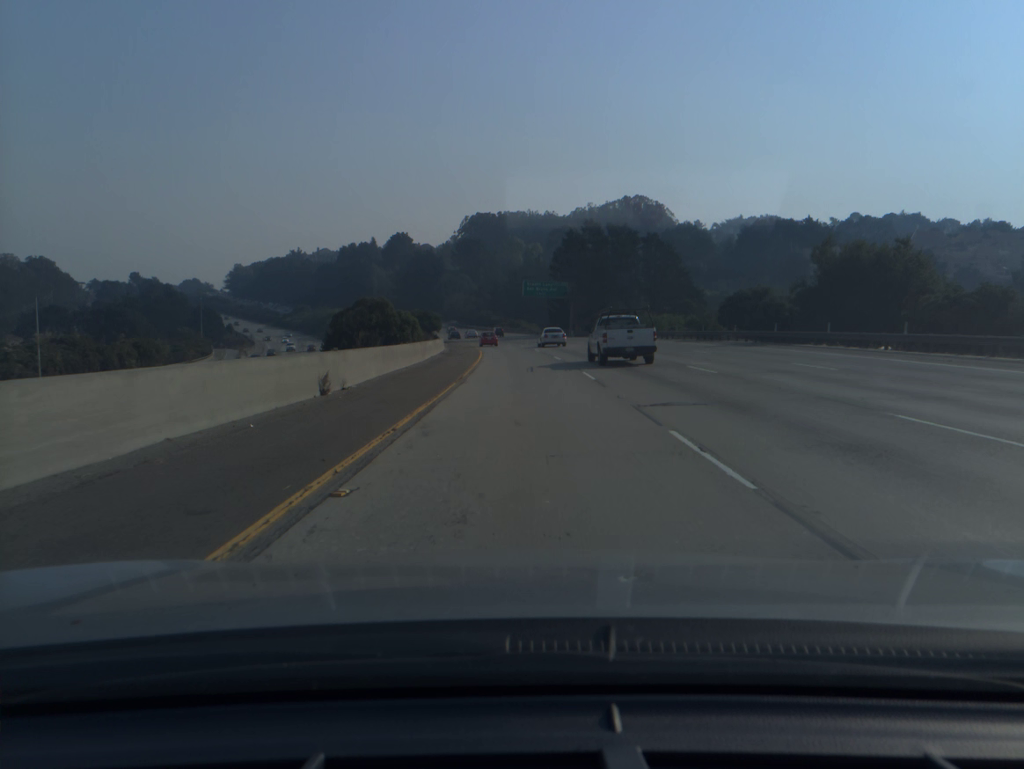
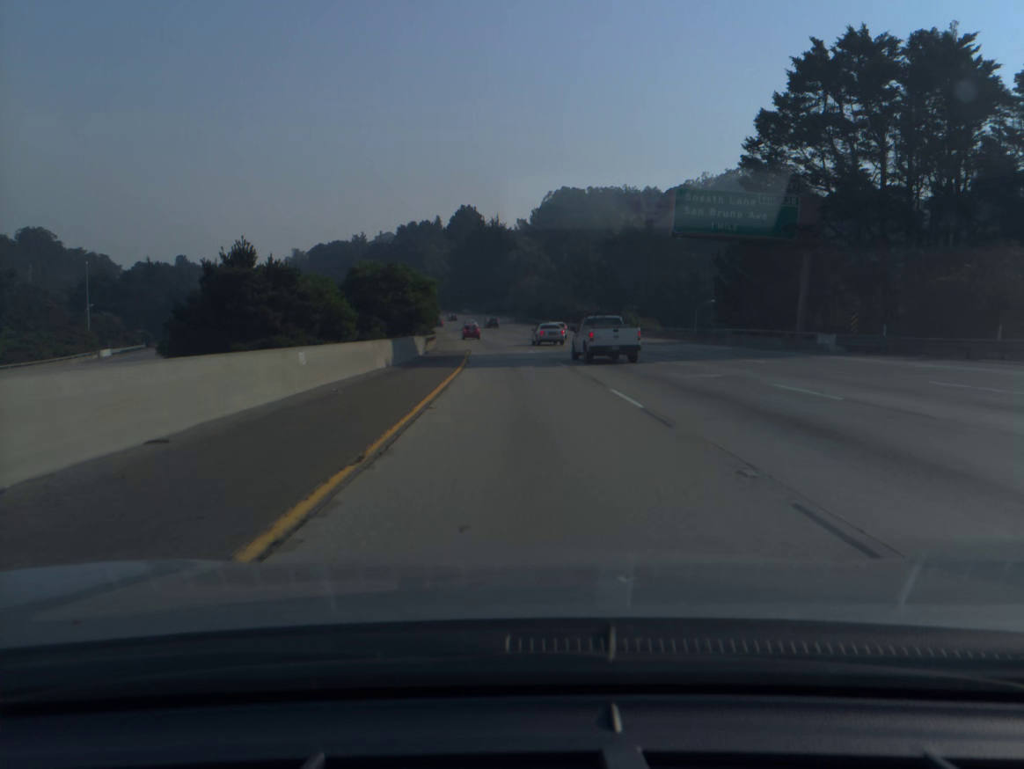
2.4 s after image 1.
(-3.1, +81.0) m; -6°
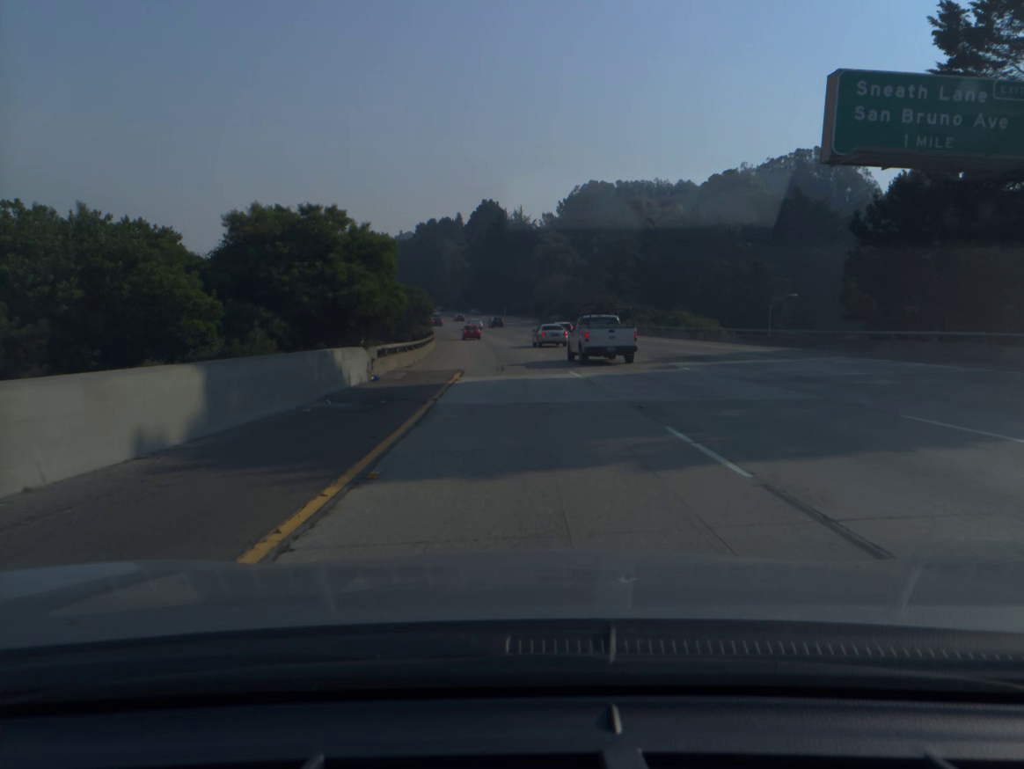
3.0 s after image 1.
(-0.3, +20.3) m; -2°
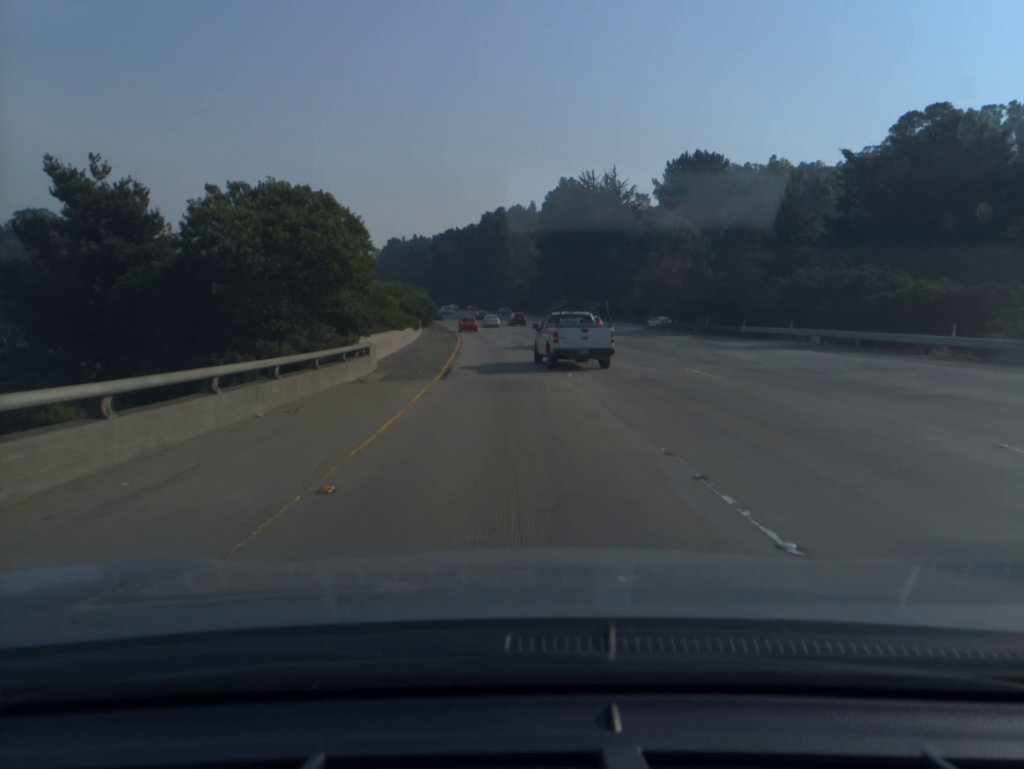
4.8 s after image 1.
(-2.8, +61.0) m; -5°
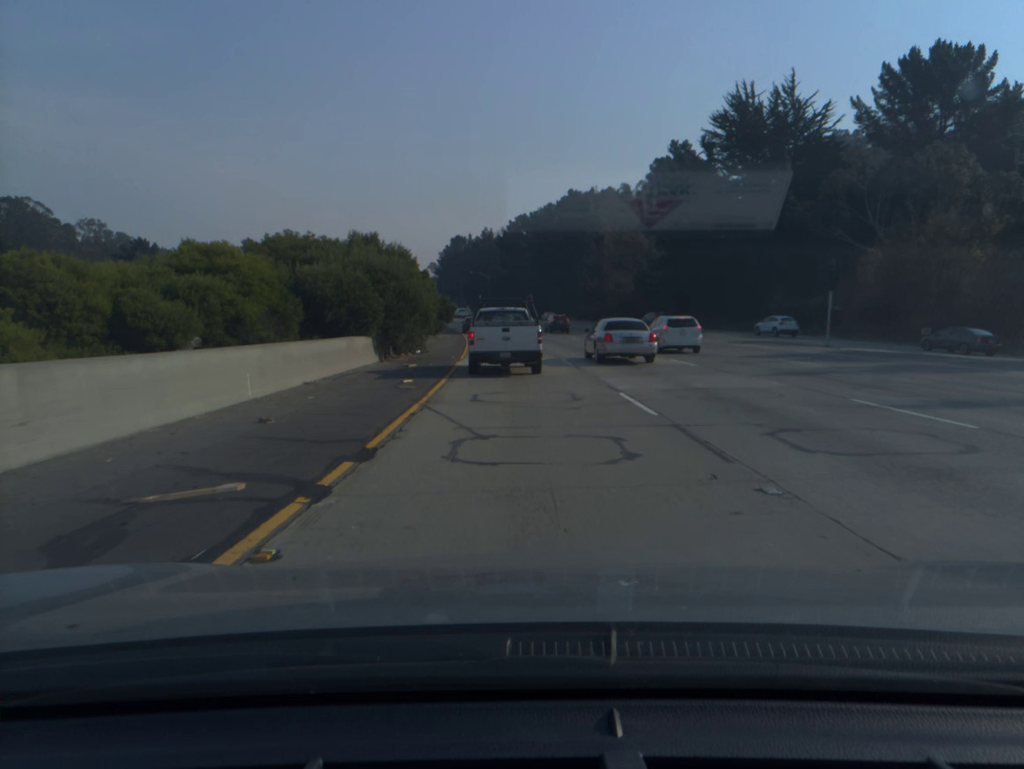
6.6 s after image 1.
(-3.1, +59.0) m; -6°
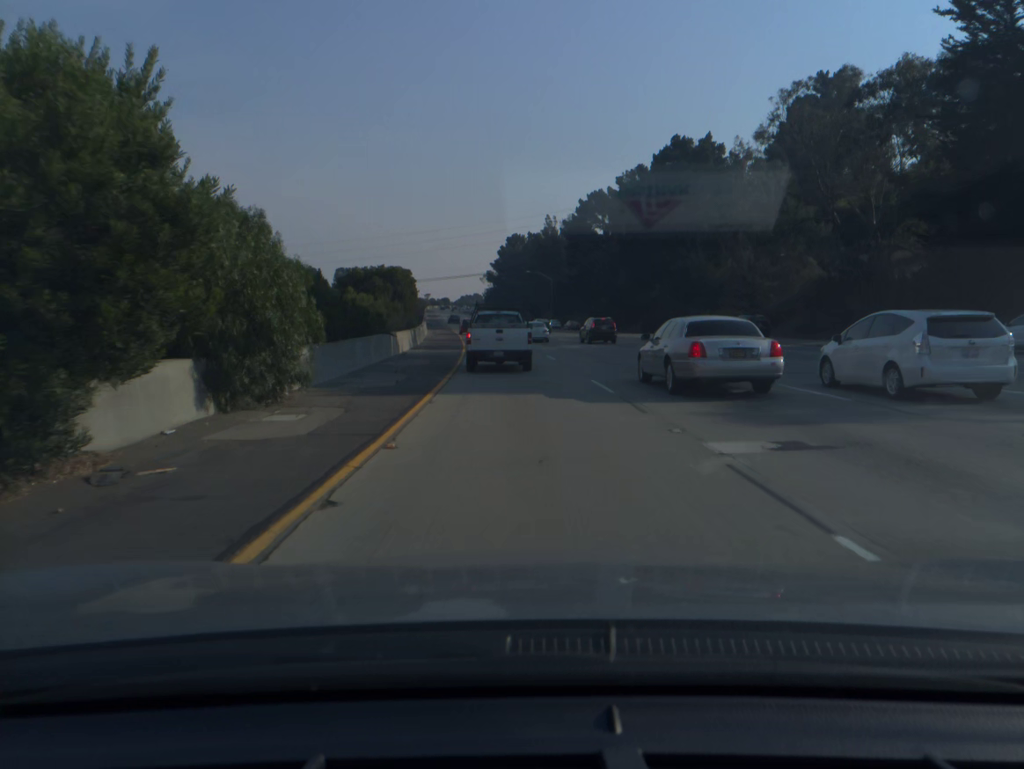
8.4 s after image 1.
(-2.1, +54.1) m; -5°
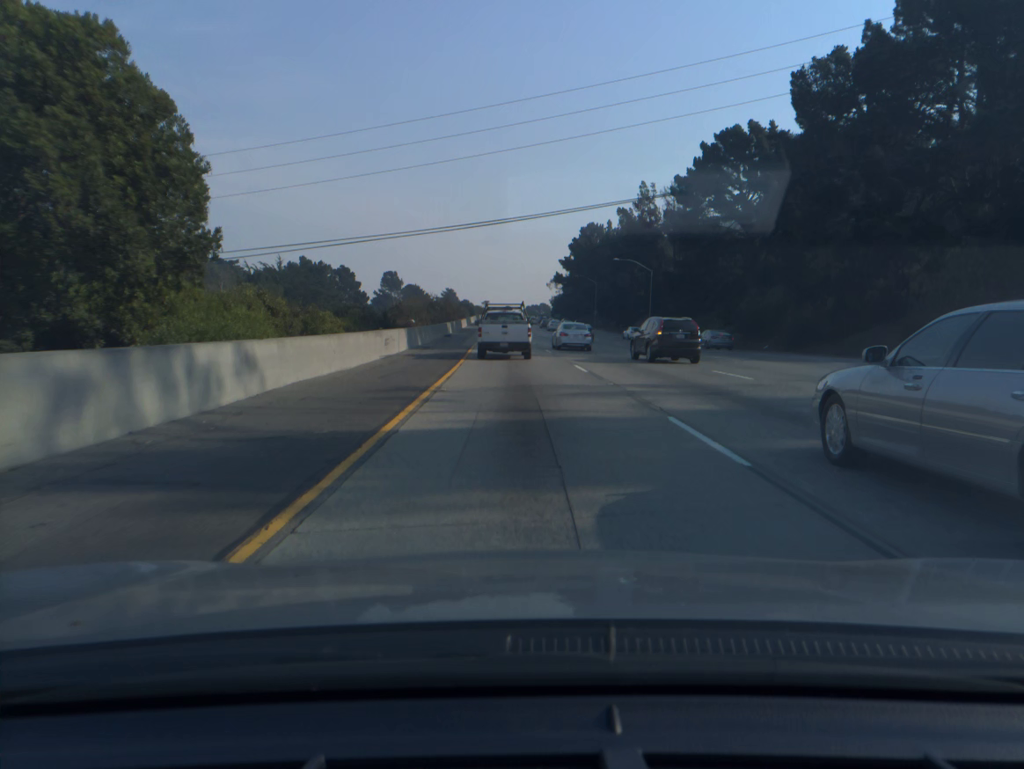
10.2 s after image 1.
(-2.3, +52.0) m; -5°
